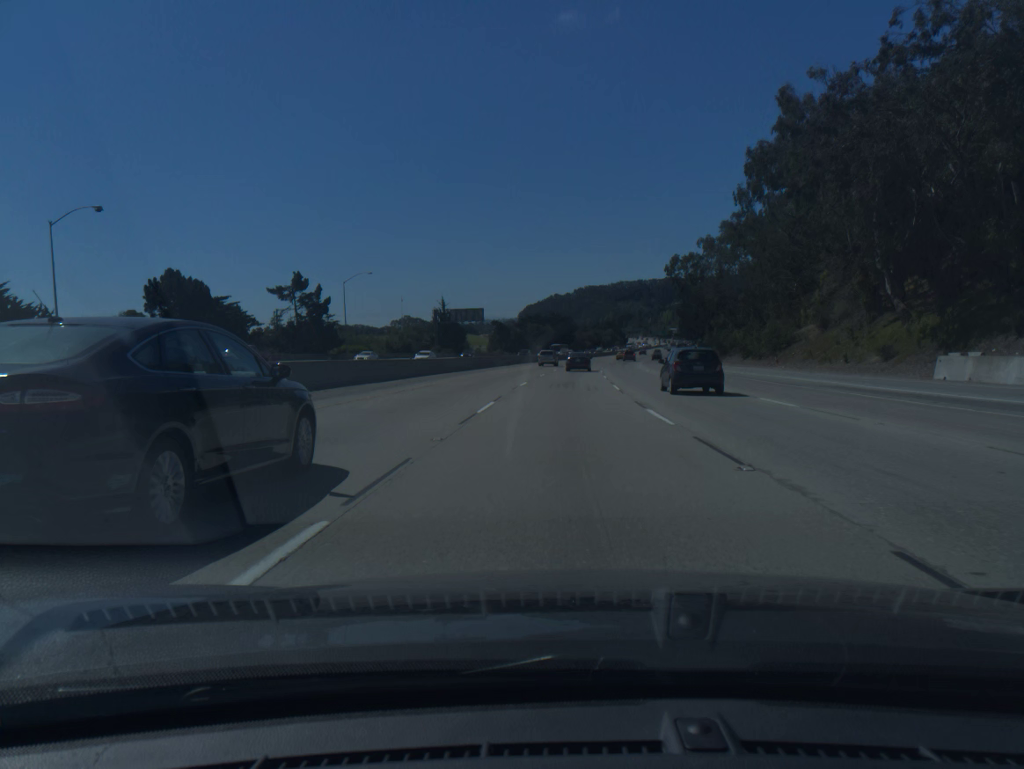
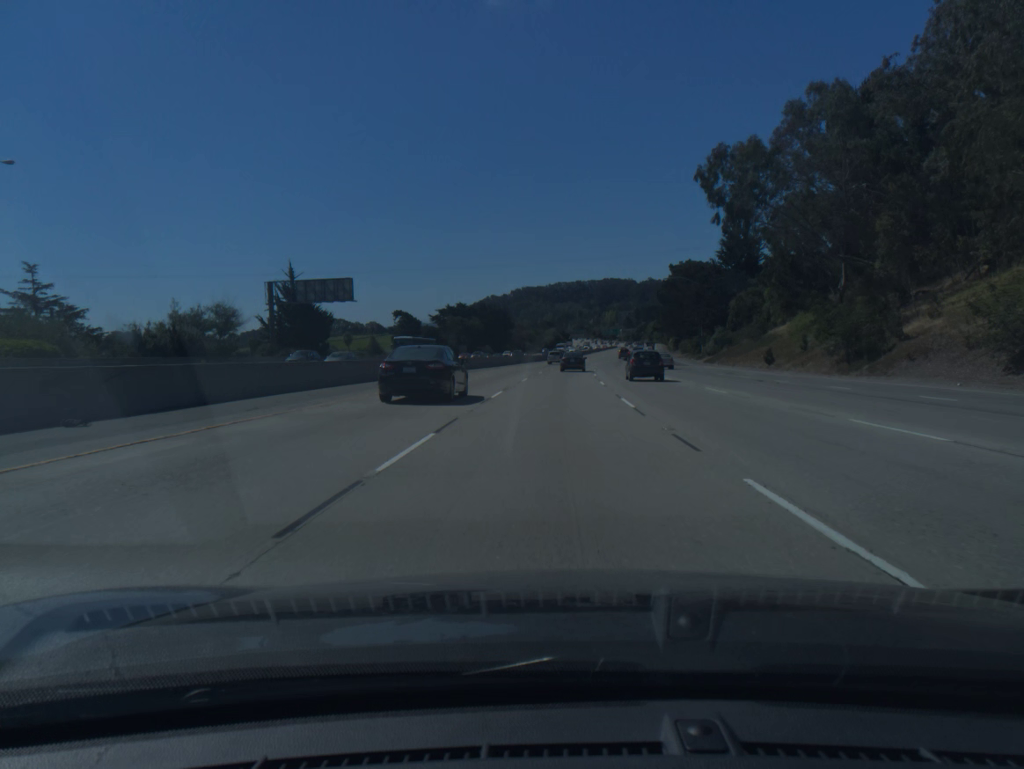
(+2.8, +66.7) m; +5°
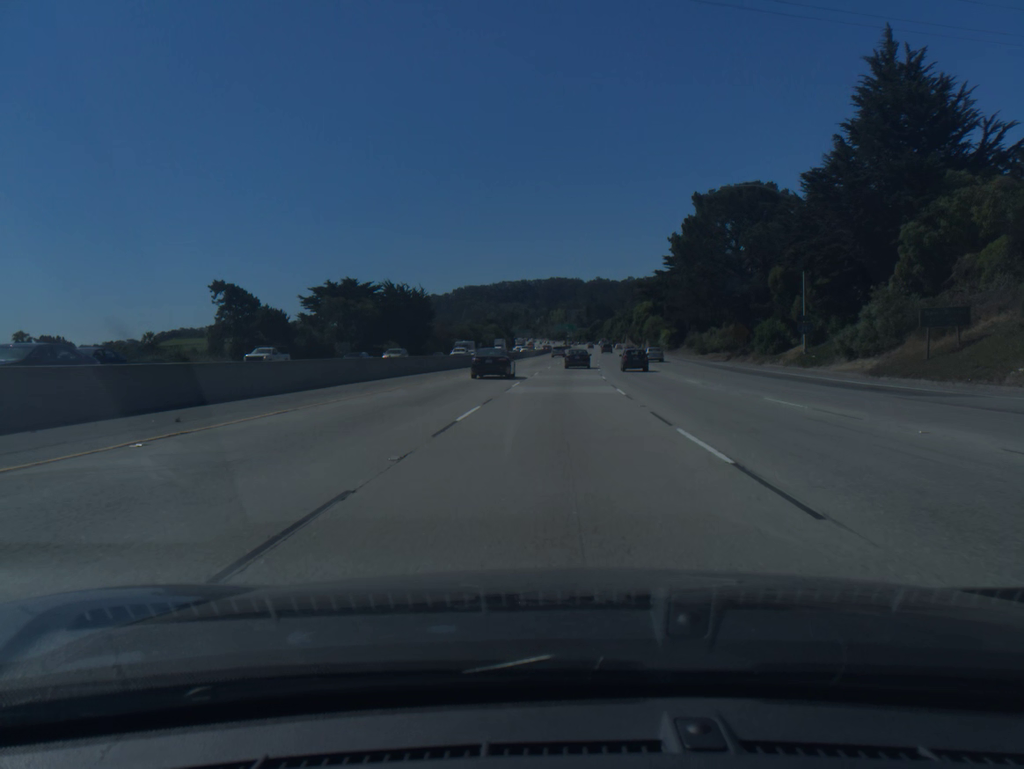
(+2.2, +66.5) m; +4°
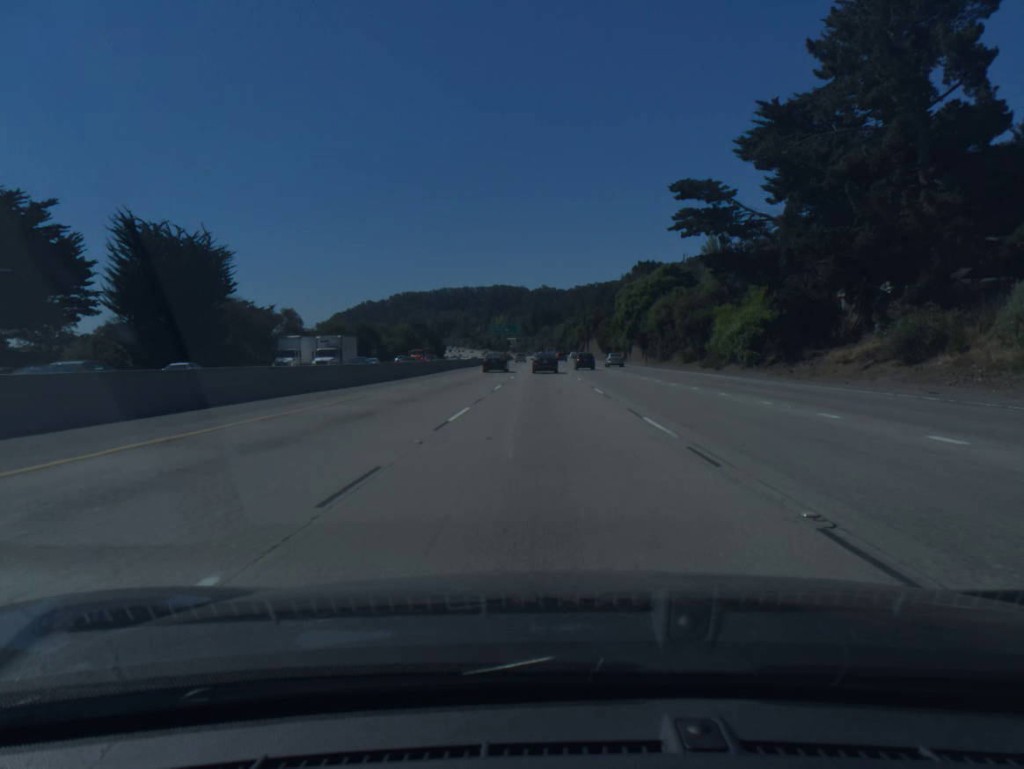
(+3.4, +82.4) m; +4°
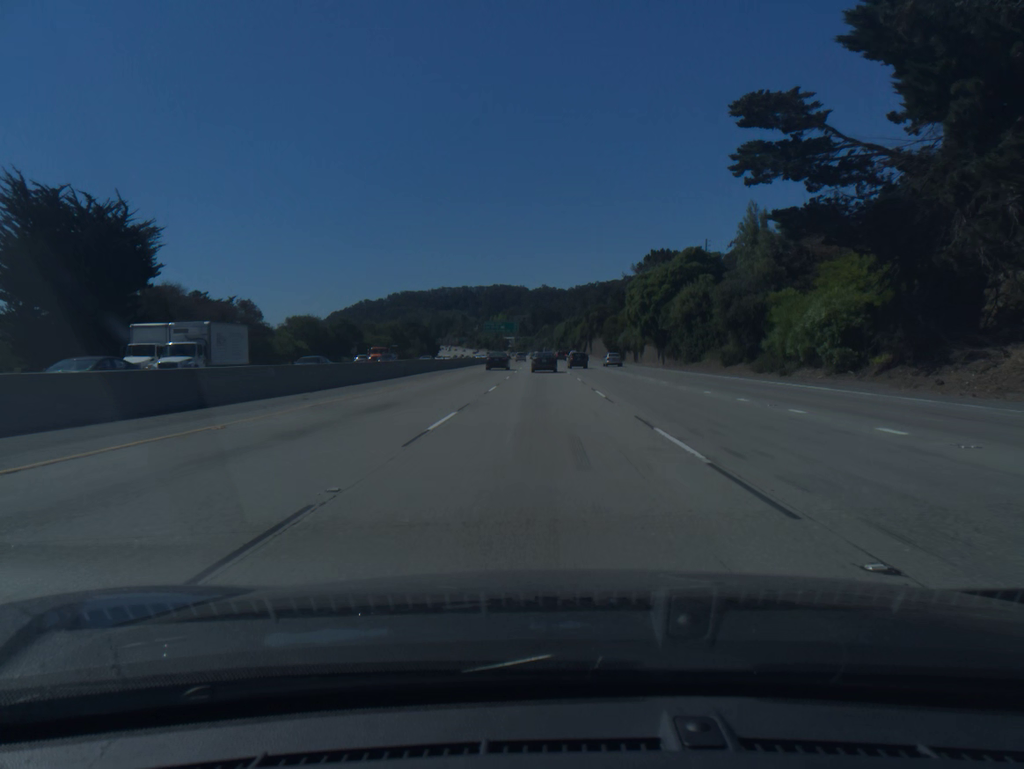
(0.0, +16.4) m; 0°
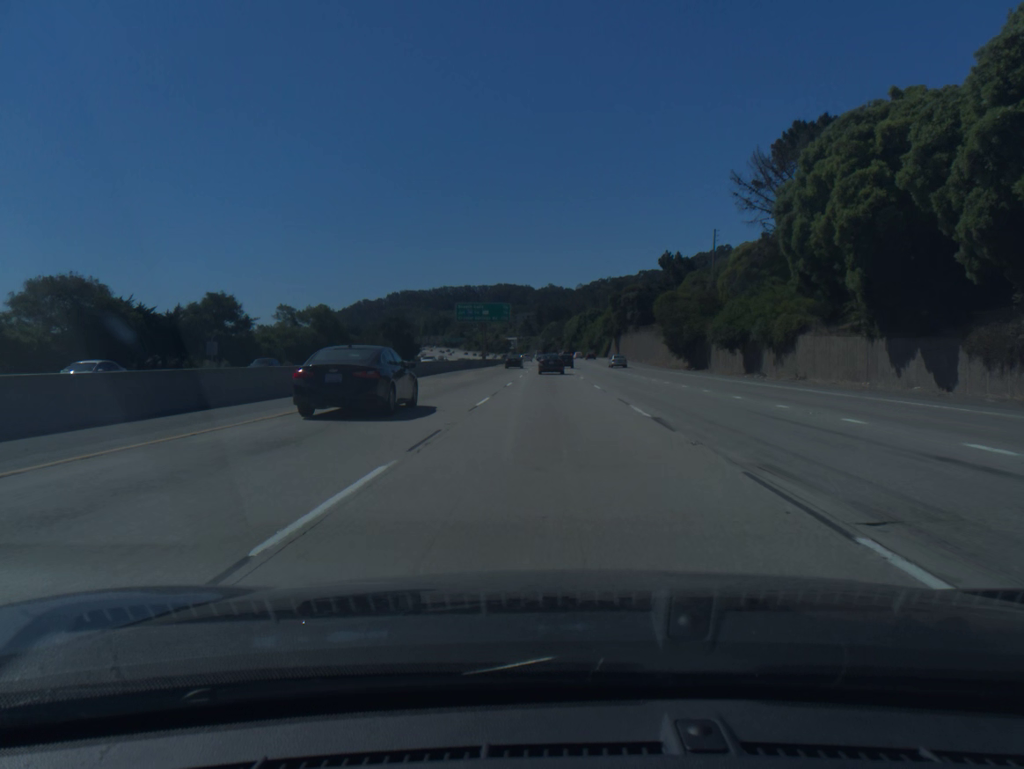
(-0.4, +65.1) m; 0°
